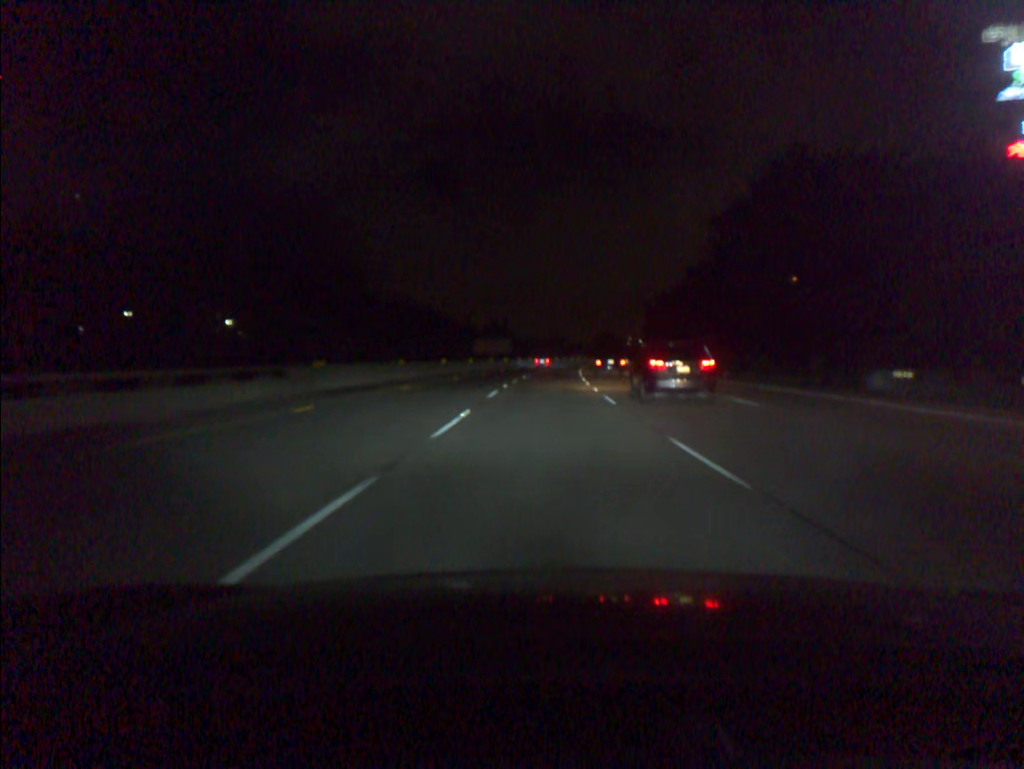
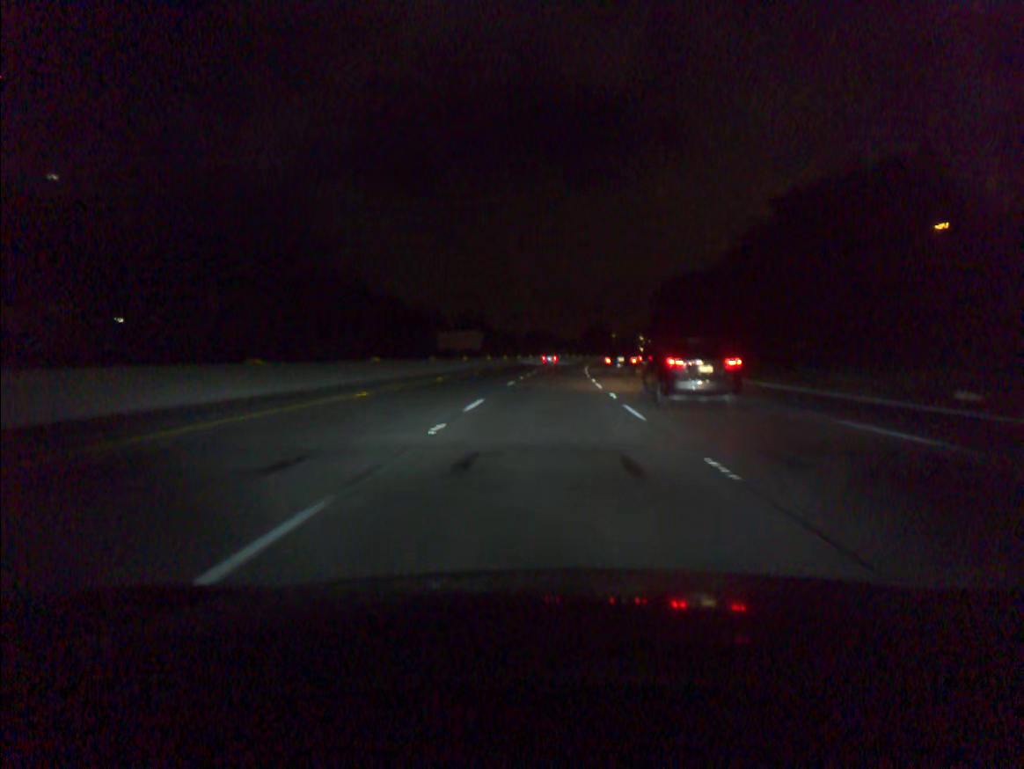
(+0.4, +36.2) m; +1°
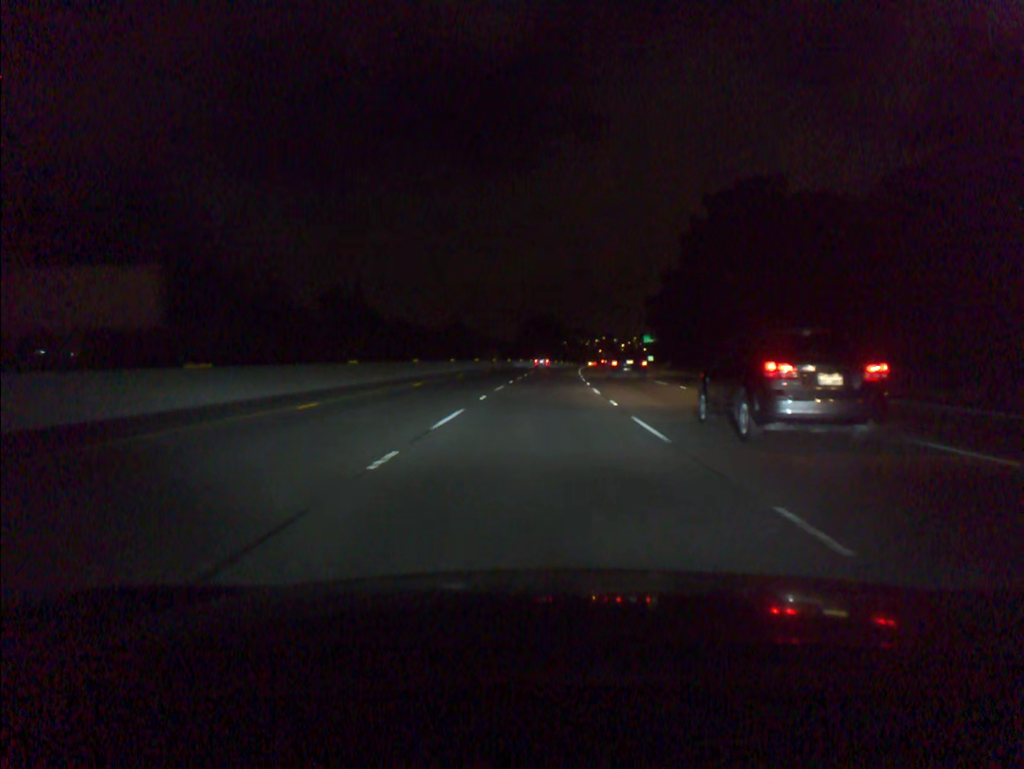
(+3.9, +90.7) m; +5°
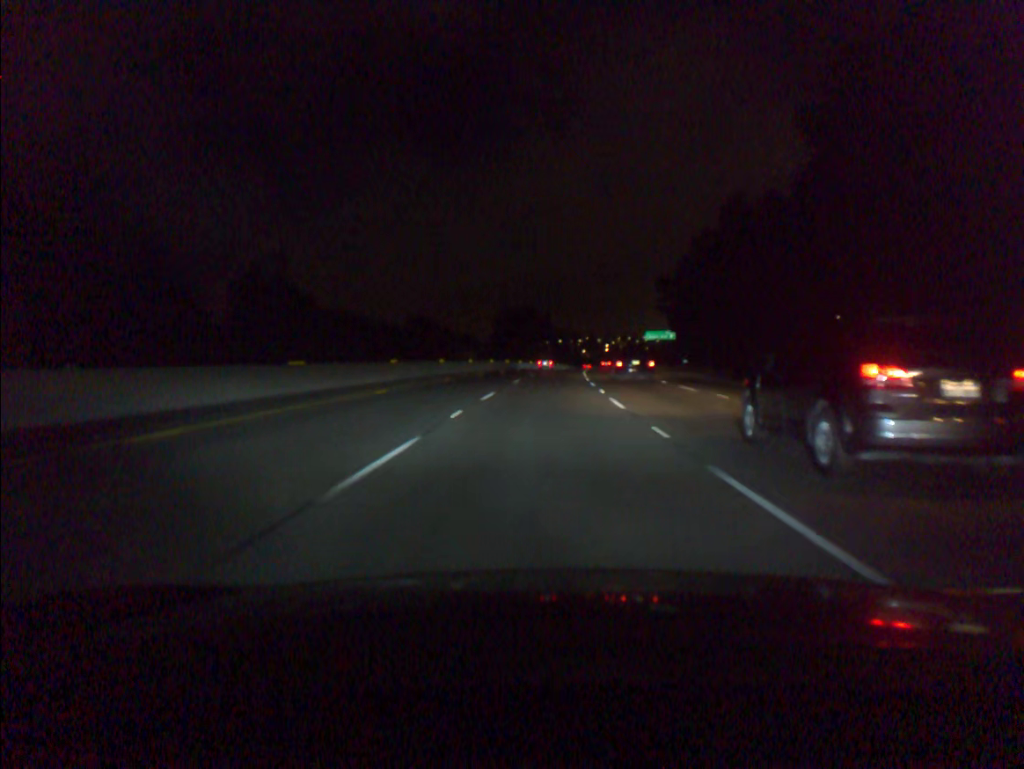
(+0.4, +36.5) m; +1°
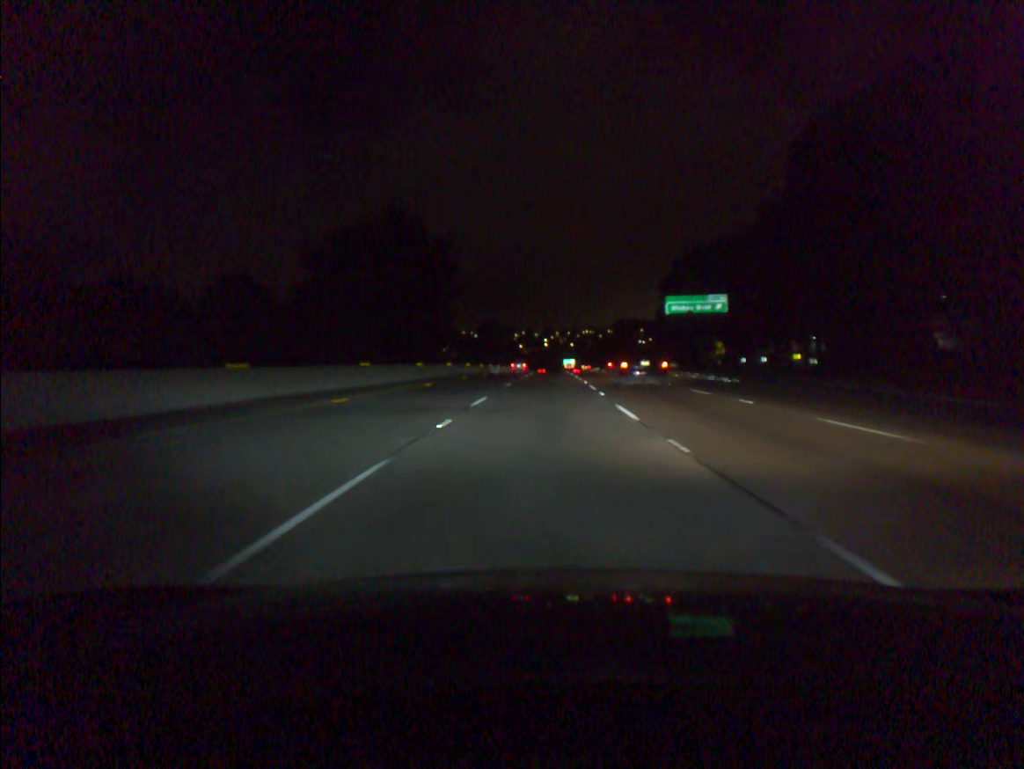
(+3.6, +91.3) m; +5°
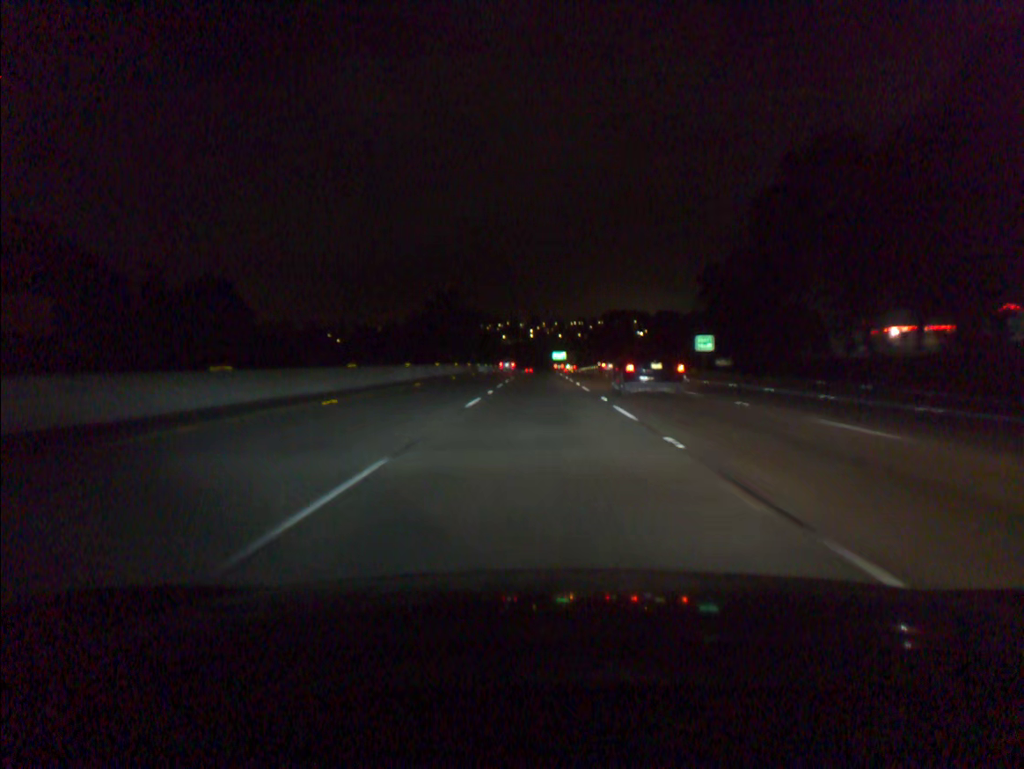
(+1.1, +73.4) m; +1°
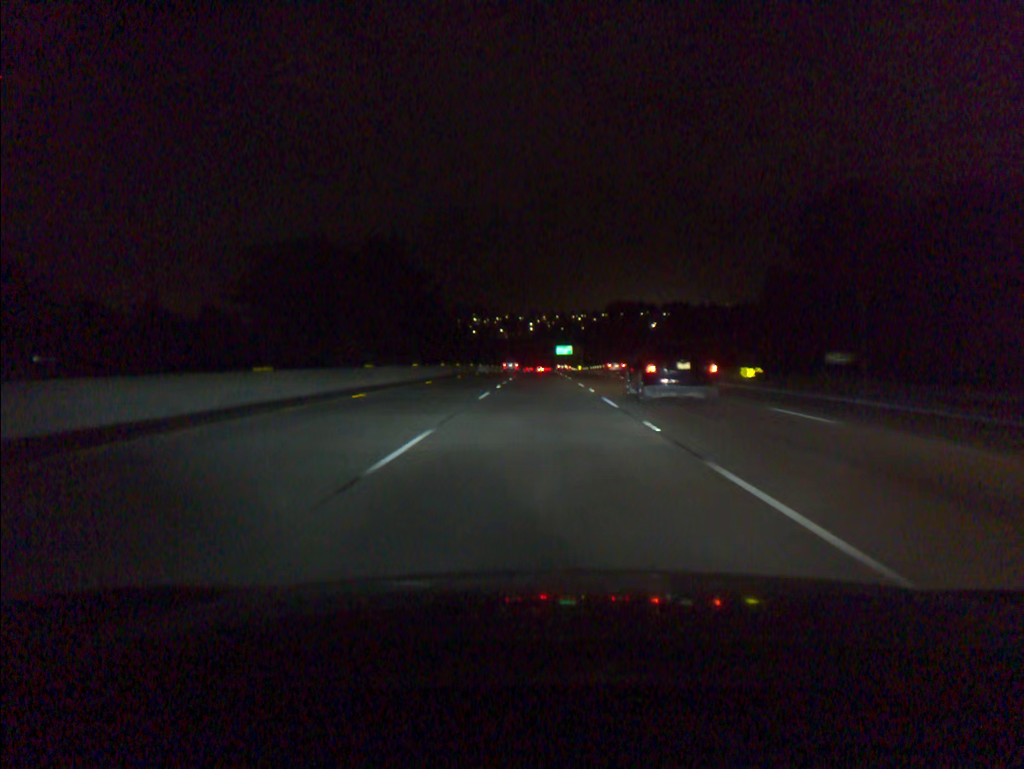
(0.0, +55.1) m; 0°
